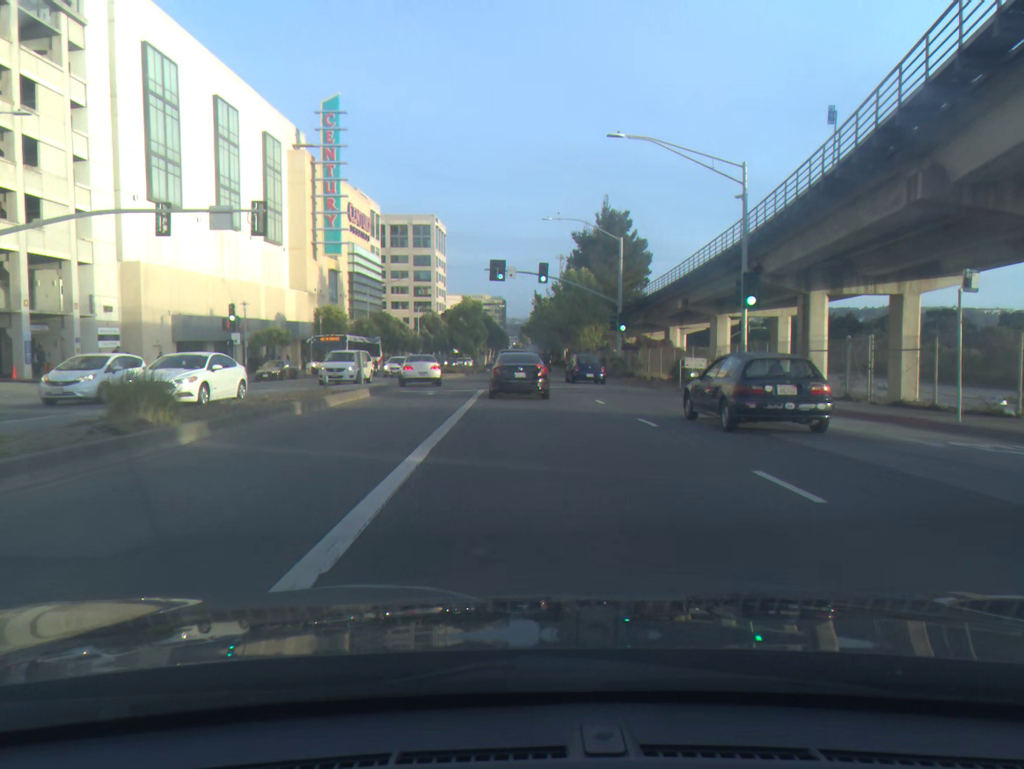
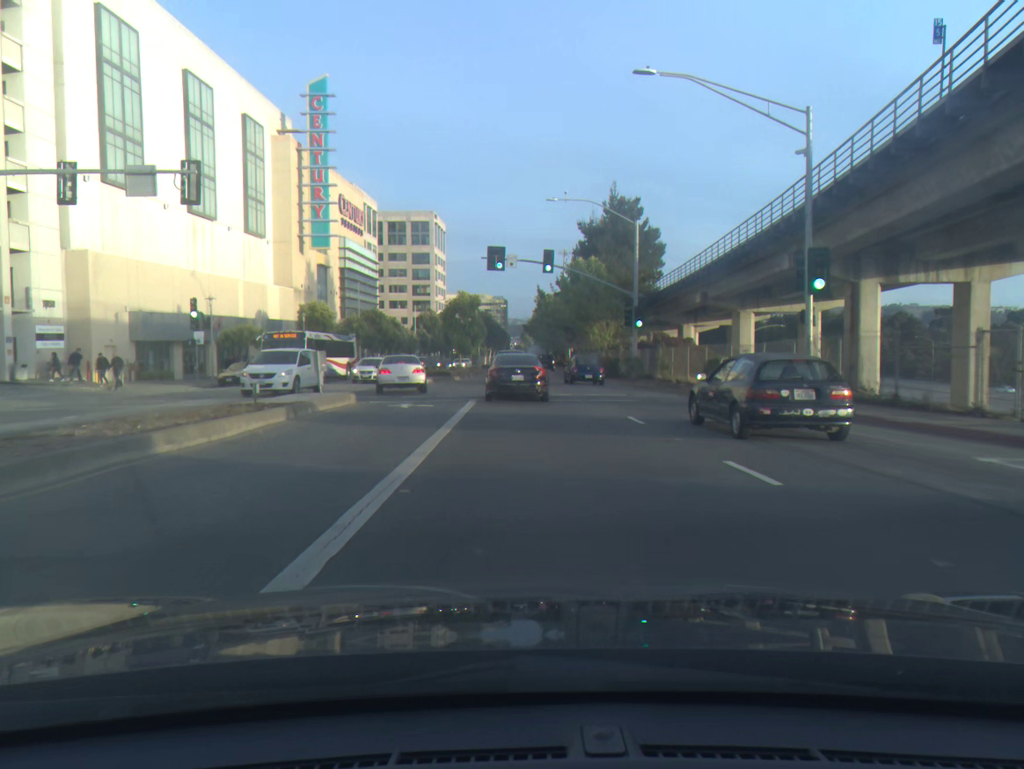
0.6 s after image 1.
(0.0, +6.5) m; 0°
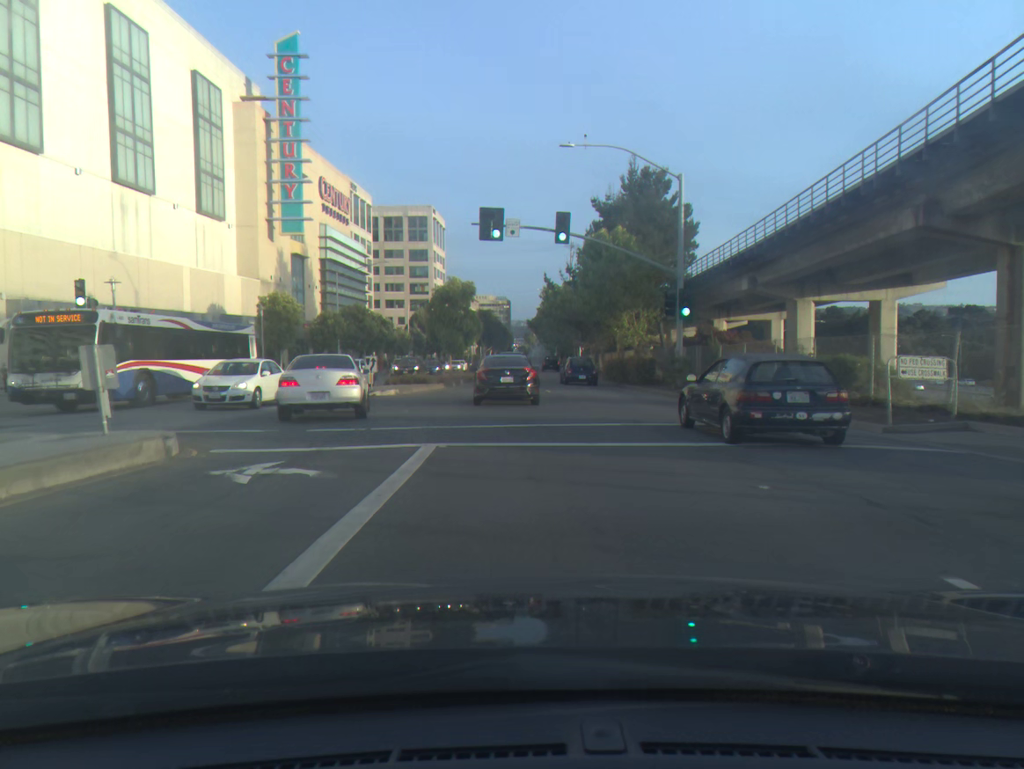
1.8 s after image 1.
(-0.1, +12.3) m; 0°
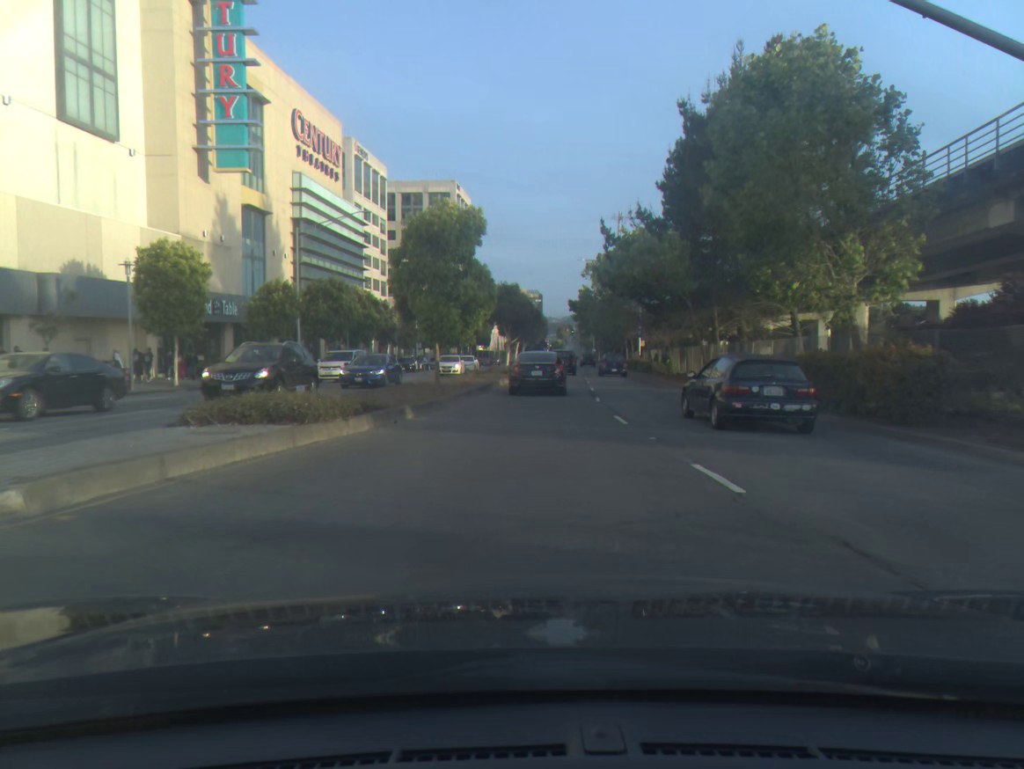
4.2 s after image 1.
(-0.5, +23.4) m; -2°
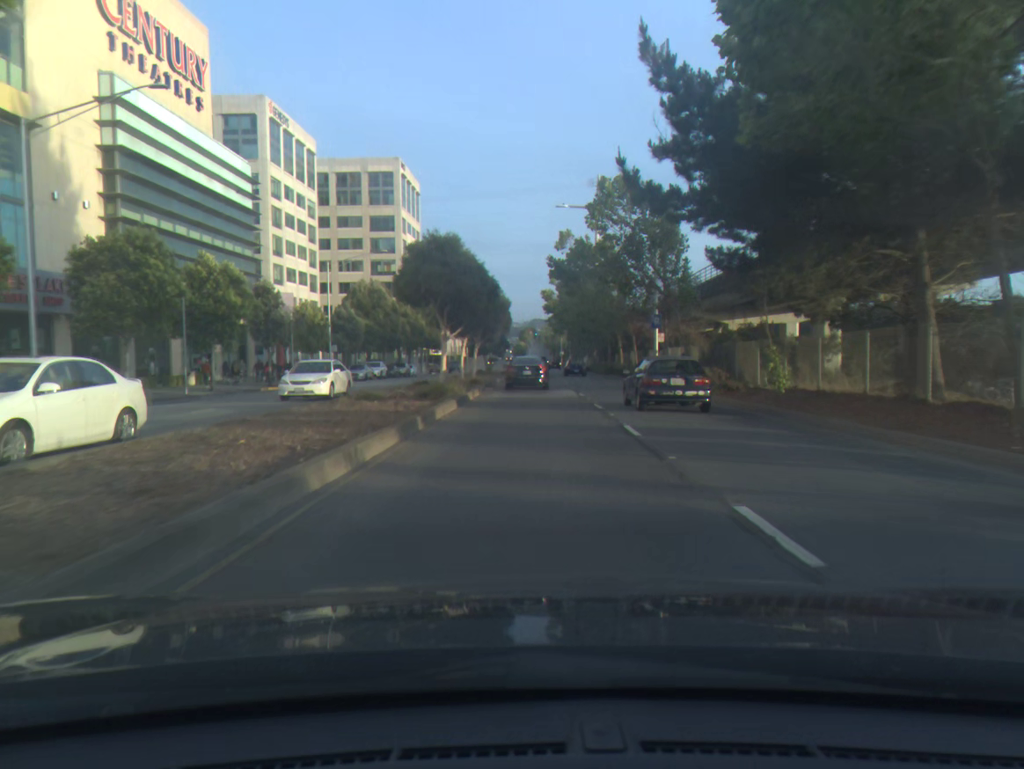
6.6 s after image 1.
(+0.7, +24.4) m; +3°
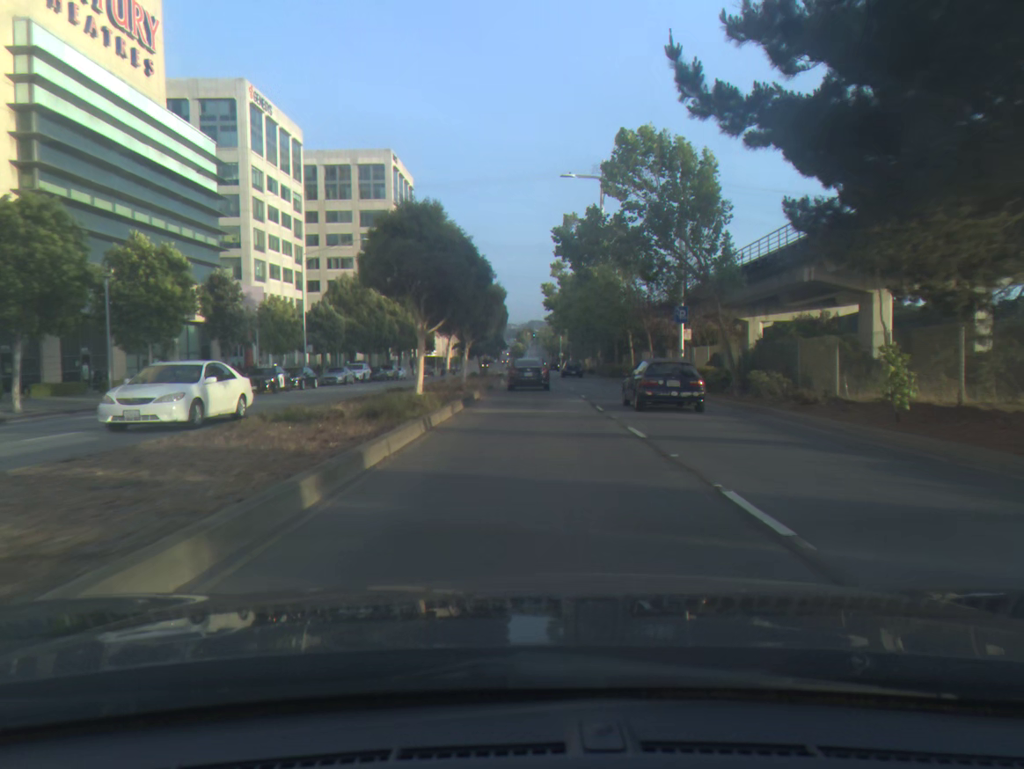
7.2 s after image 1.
(0.0, +7.0) m; 0°
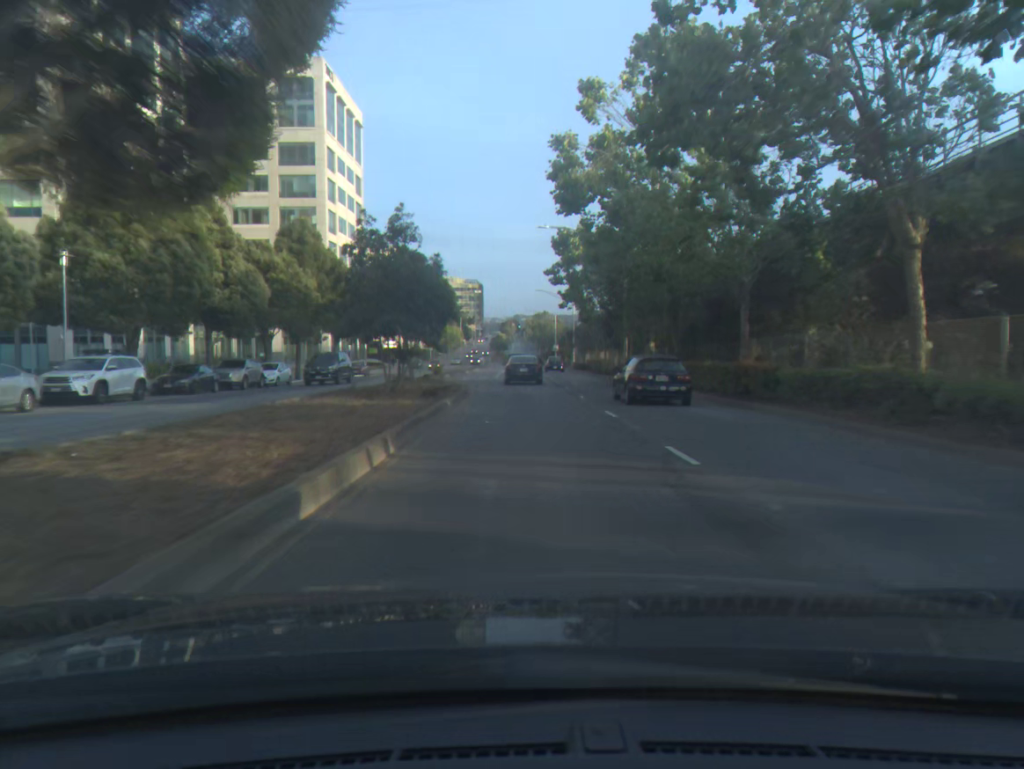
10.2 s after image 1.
(+0.5, +39.8) m; +1°
